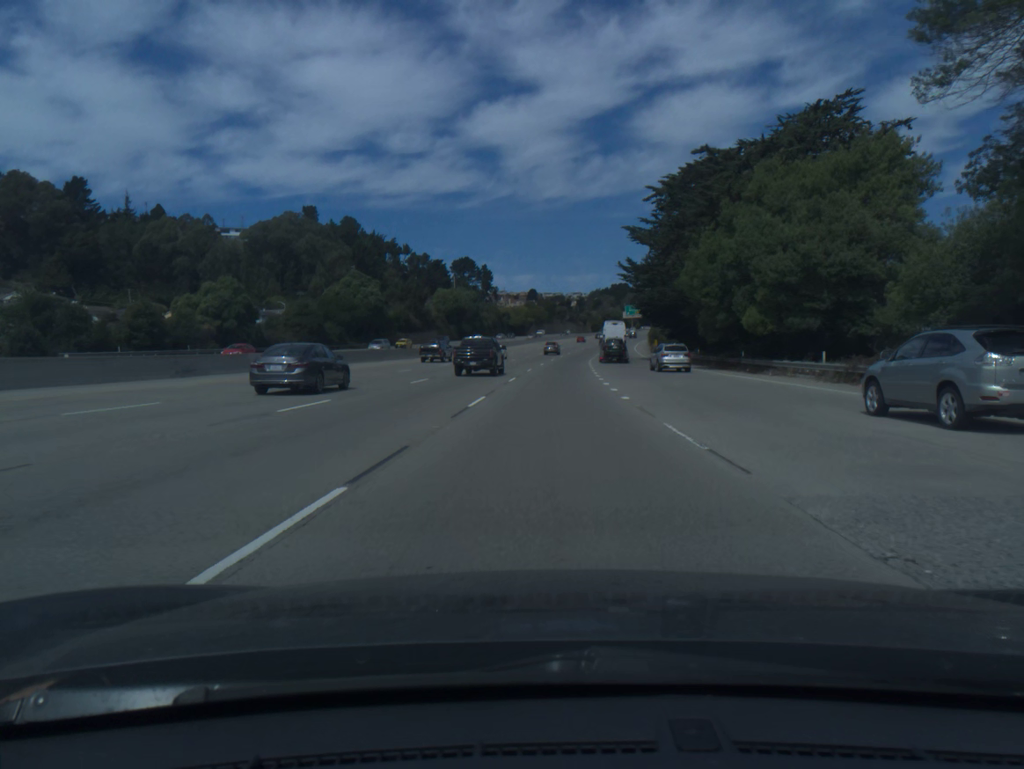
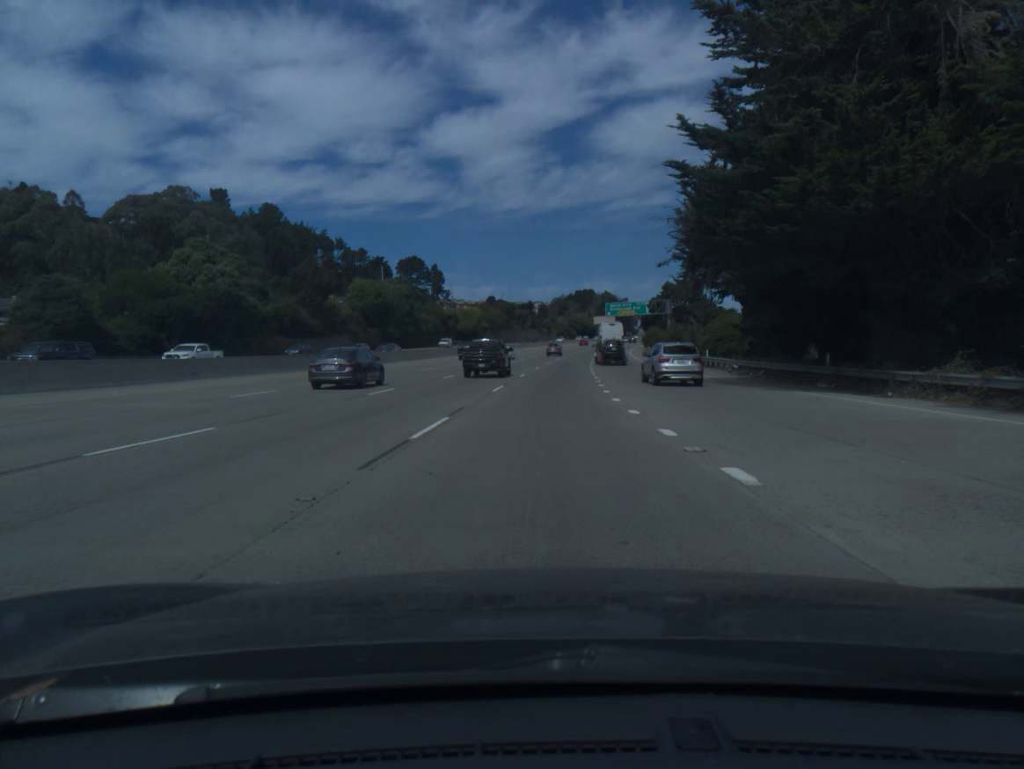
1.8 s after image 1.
(+1.3, +49.8) m; +3°
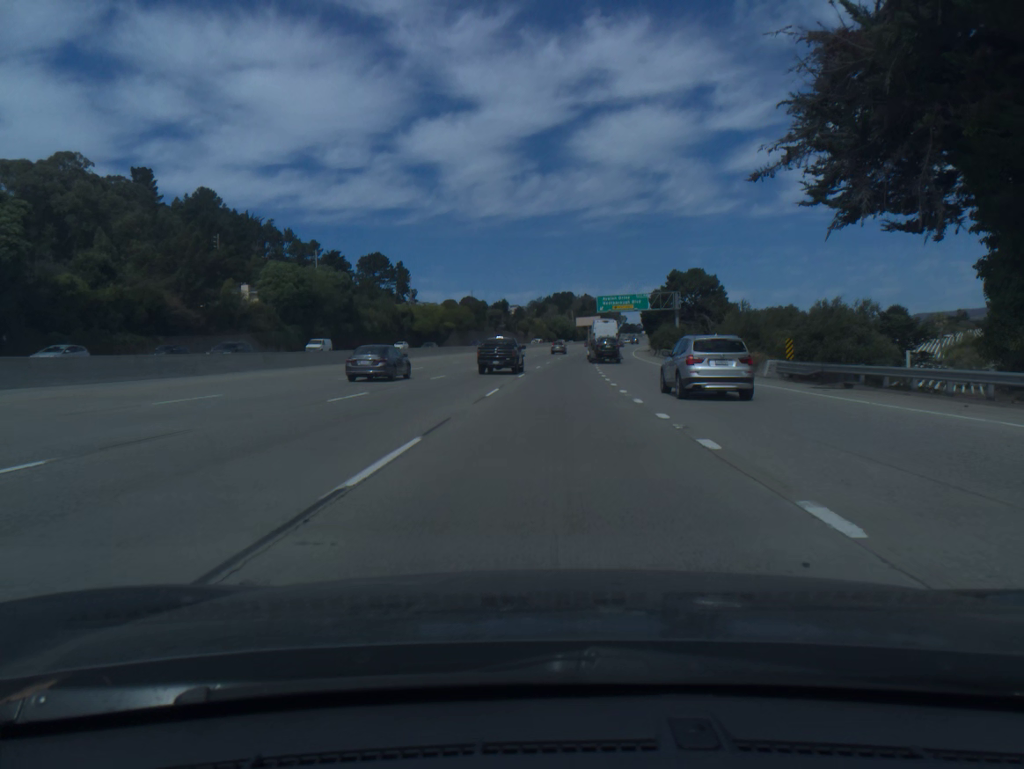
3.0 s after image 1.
(+0.4, +33.7) m; +2°
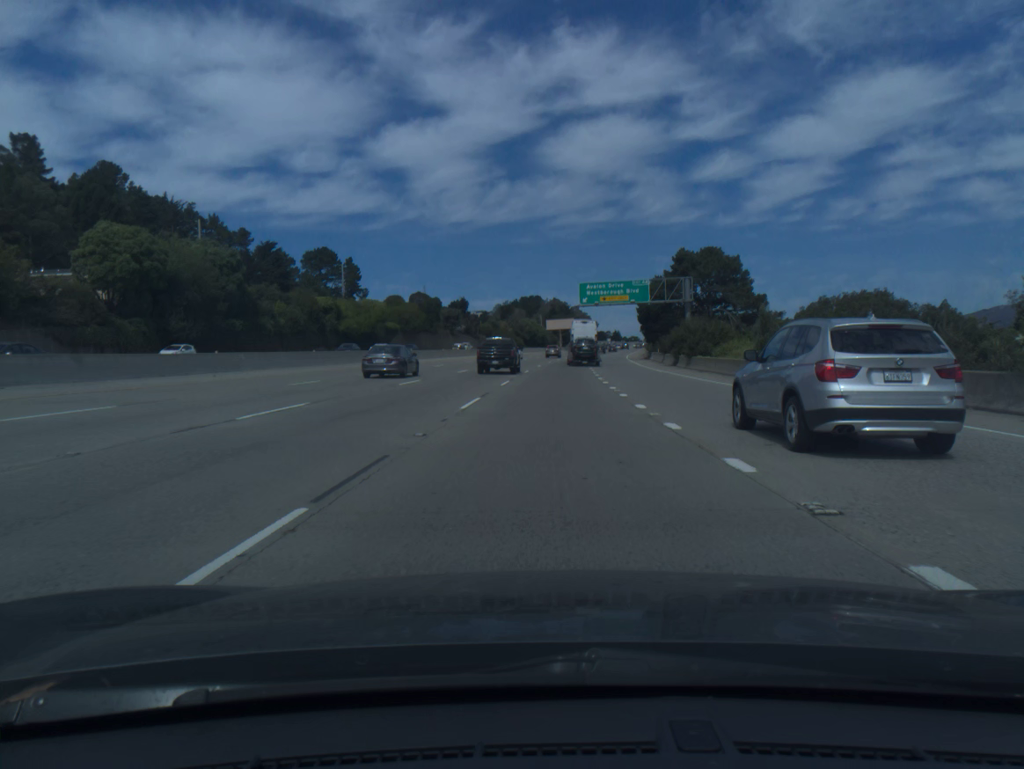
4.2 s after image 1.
(+0.7, +34.1) m; +2°
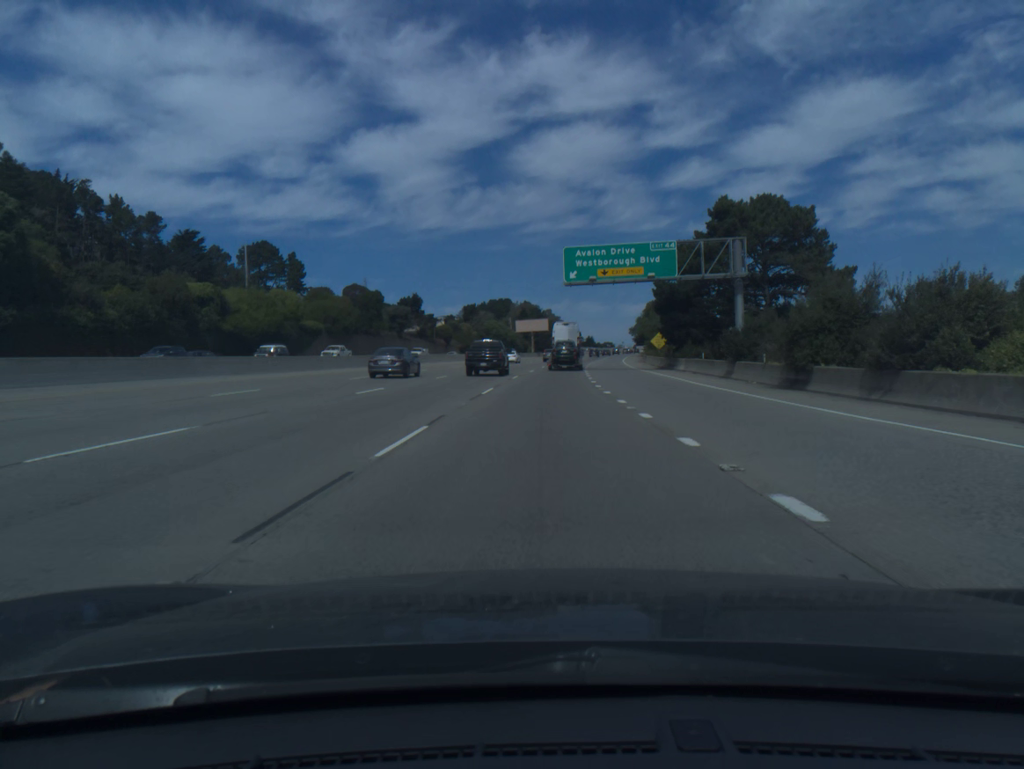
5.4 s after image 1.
(+0.7, +34.5) m; +2°
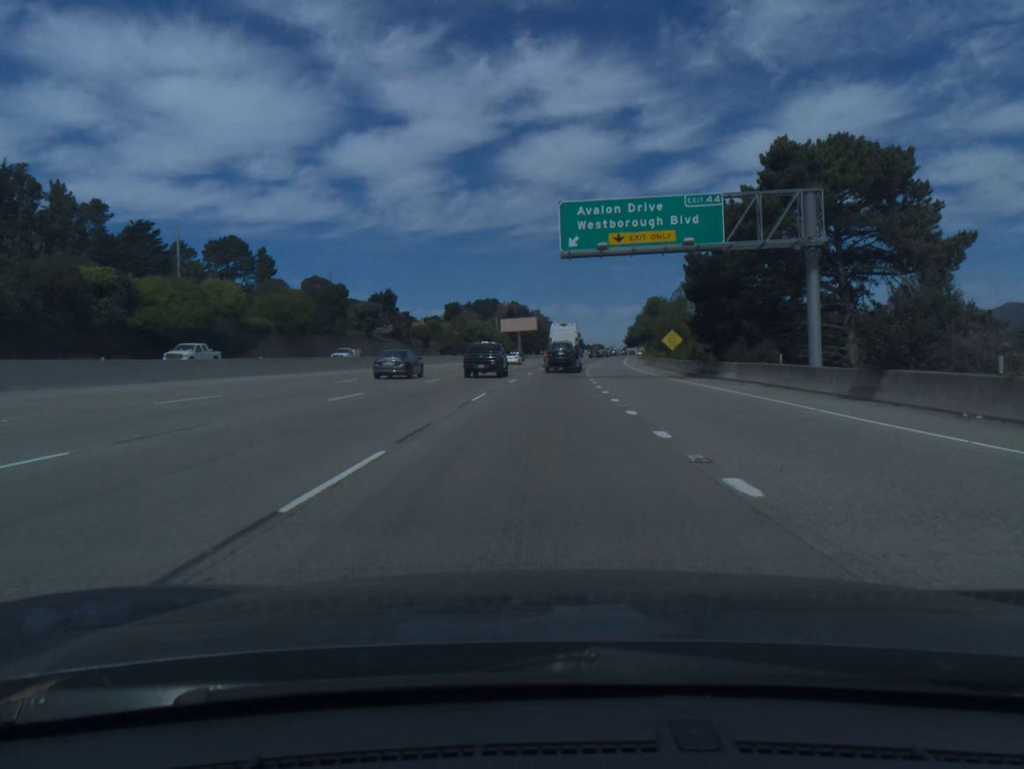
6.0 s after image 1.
(+0.1, +17.3) m; +1°
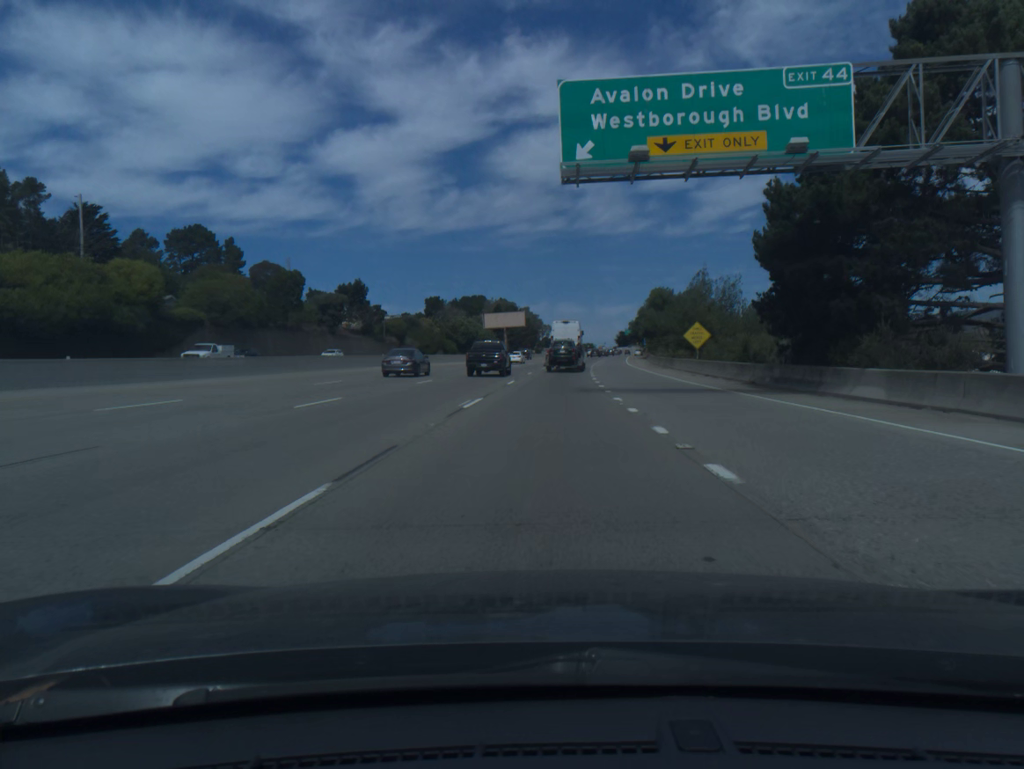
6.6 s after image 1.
(+0.1, +17.3) m; +1°
